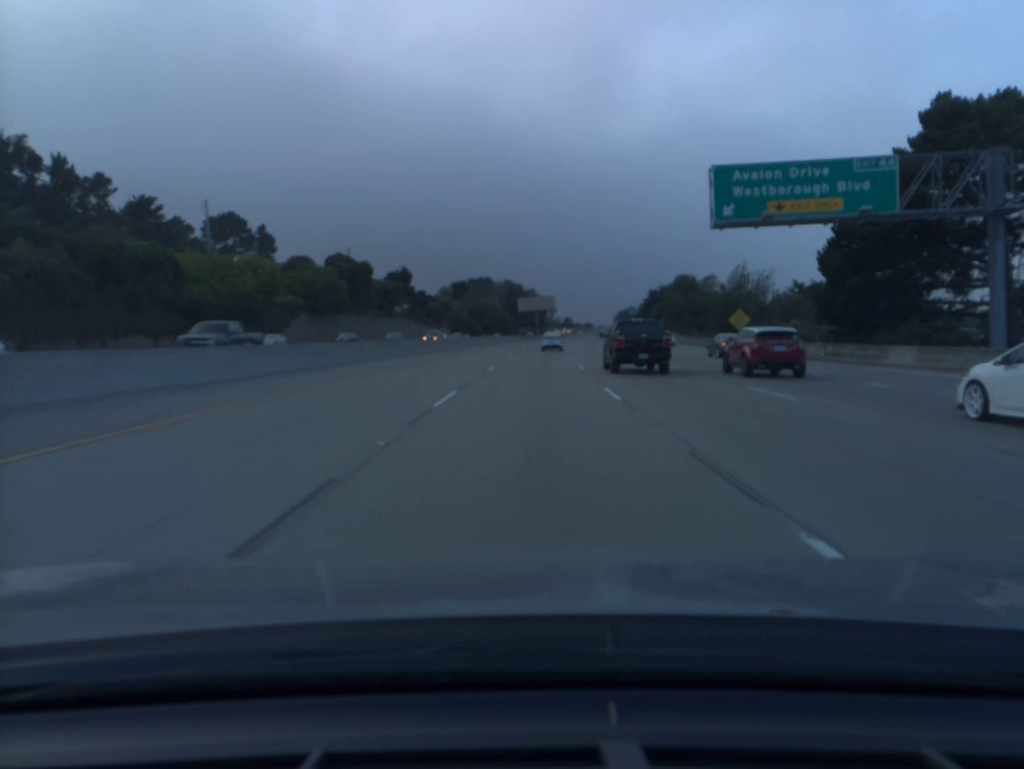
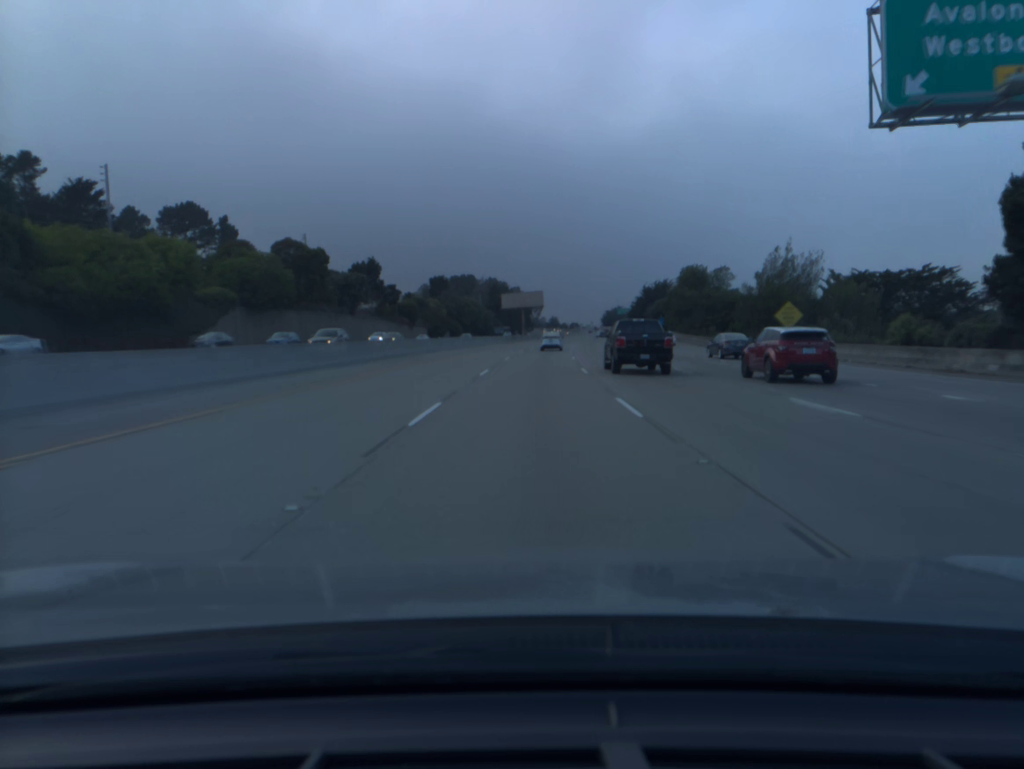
(+0.2, +17.7) m; +1°
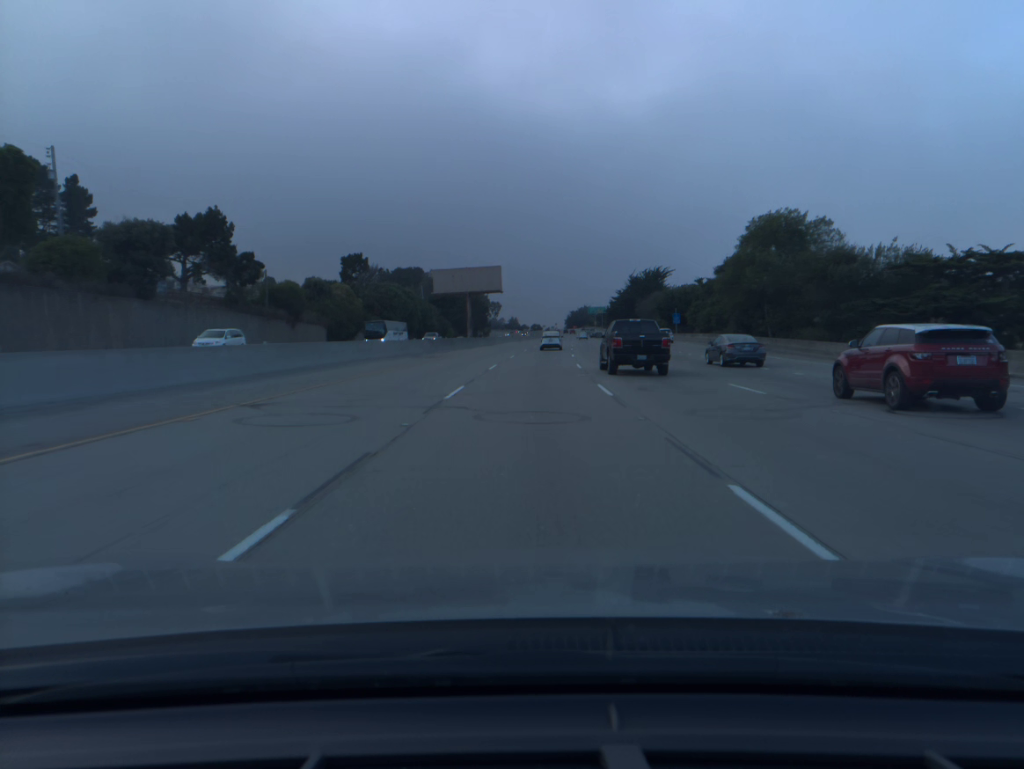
(+1.4, +53.4) m; +3°
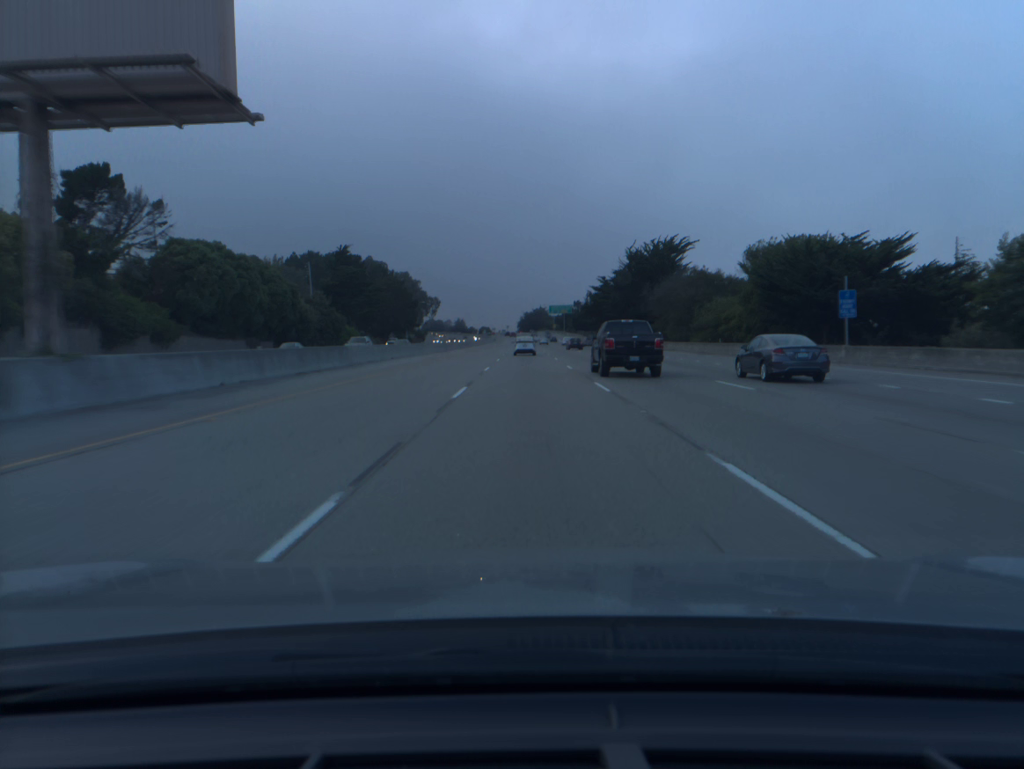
(+2.4, +72.0) m; +4°
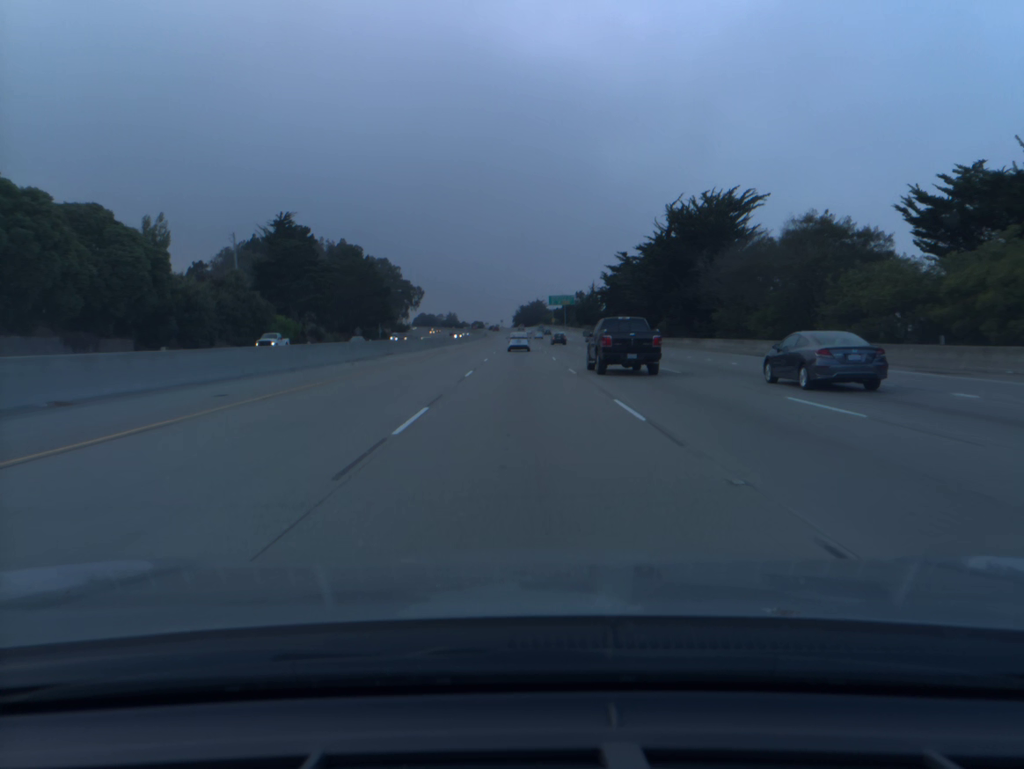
(+0.2, +36.1) m; 0°
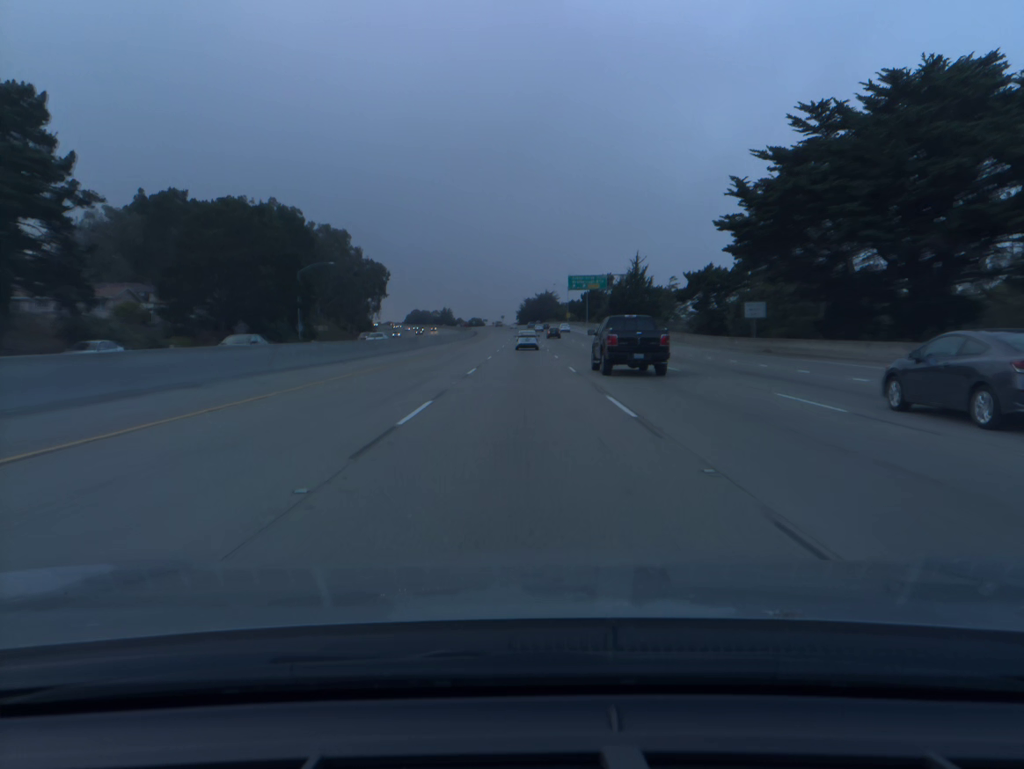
(-0.3, +72.0) m; 0°
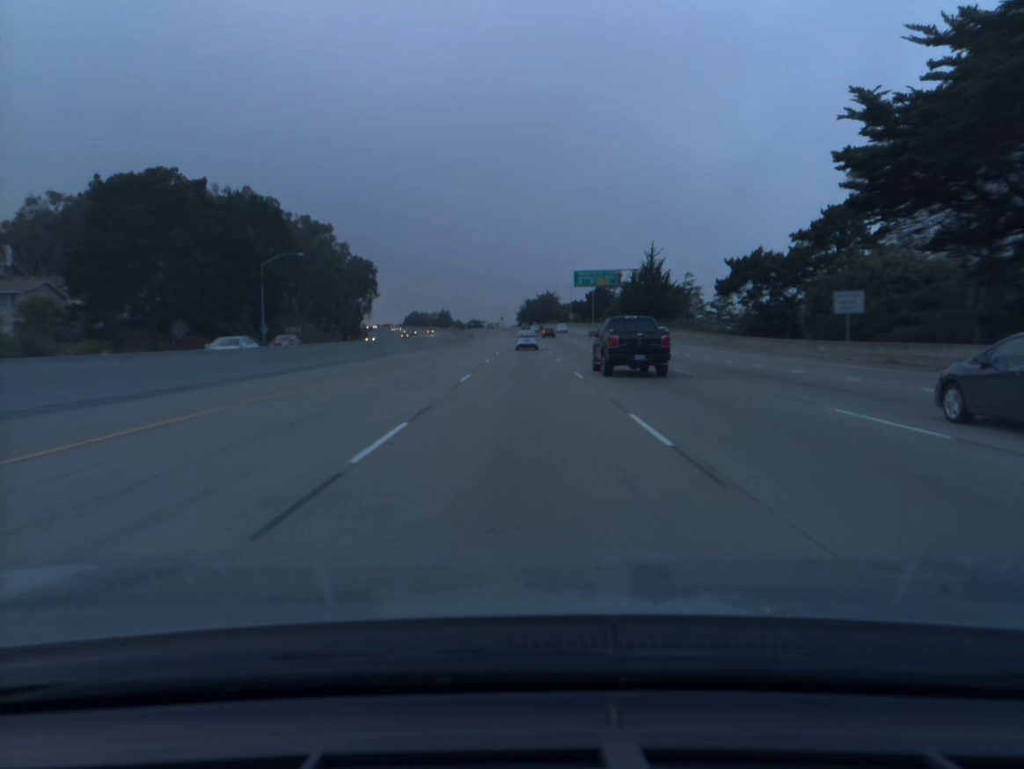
(0.0, +18.0) m; 0°
